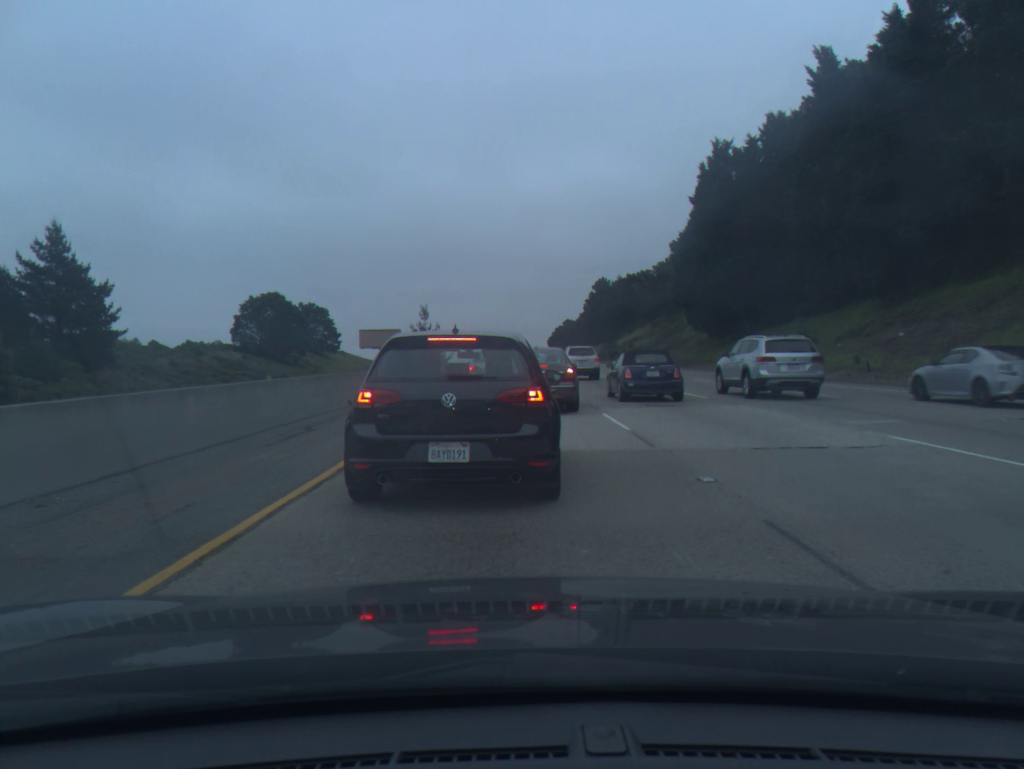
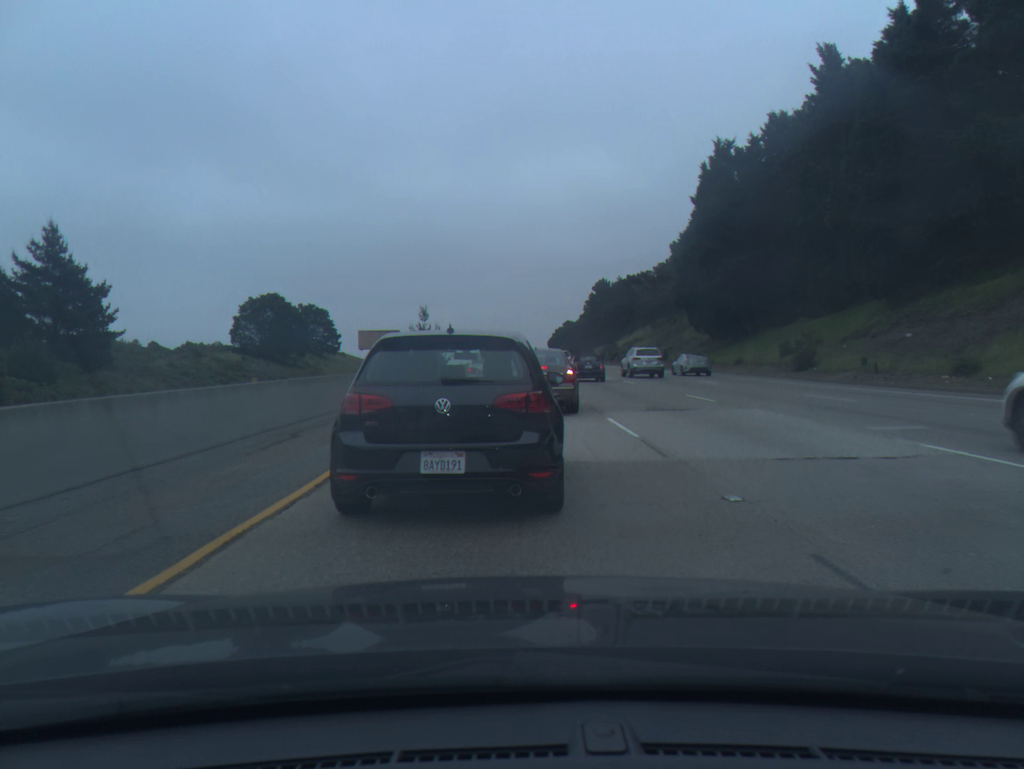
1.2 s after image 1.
(0.0, +1.0) m; 0°
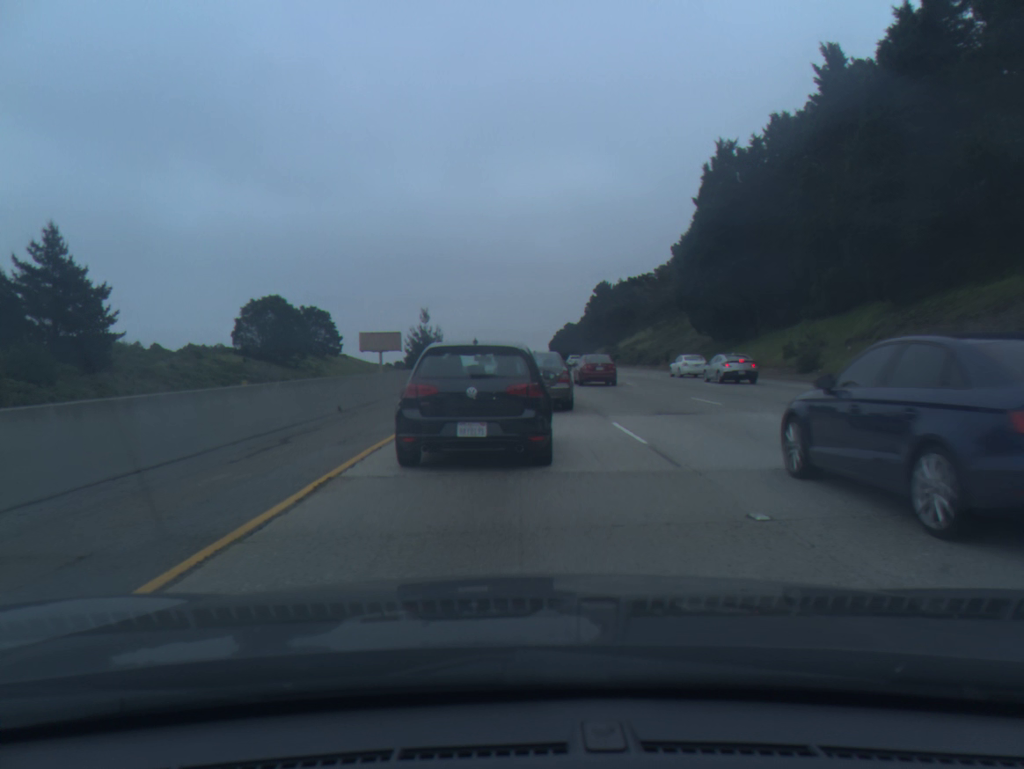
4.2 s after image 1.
(0.0, +0.7) m; 0°
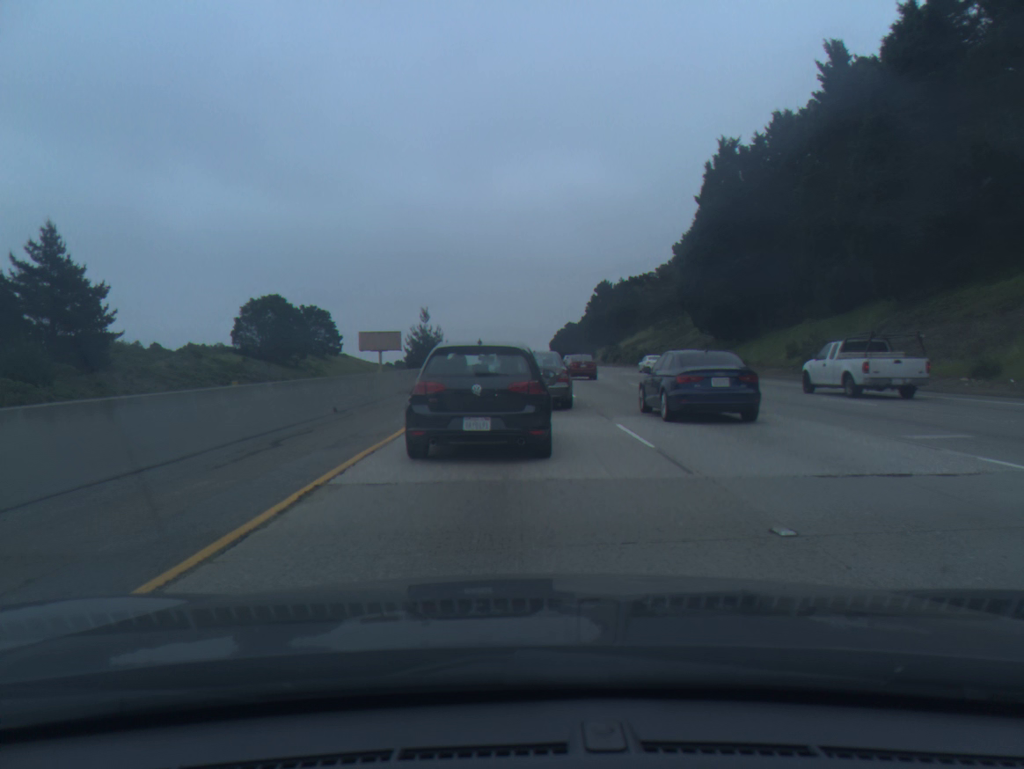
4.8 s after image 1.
(0.0, +0.5) m; 0°
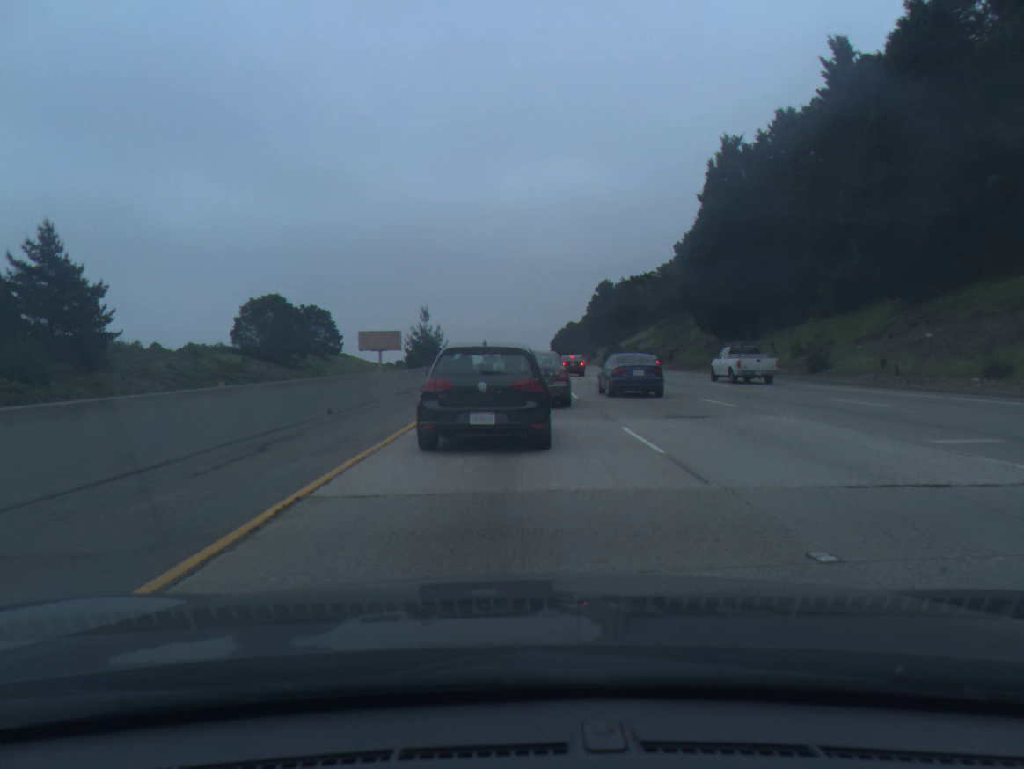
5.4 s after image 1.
(0.0, +0.7) m; 0°
